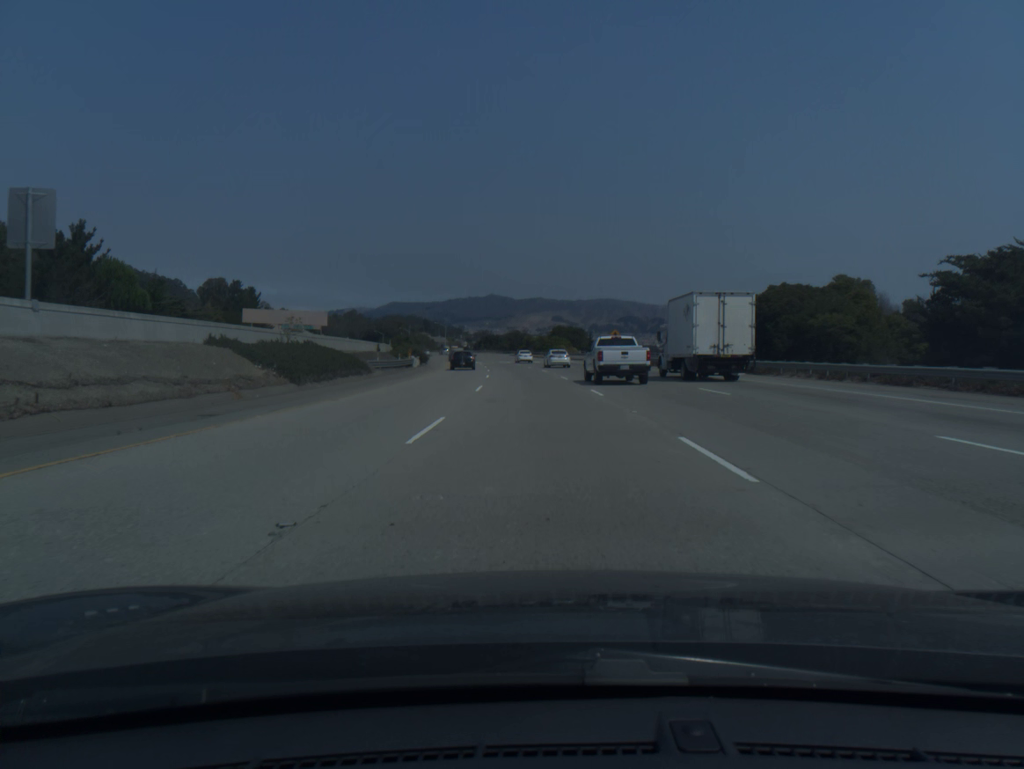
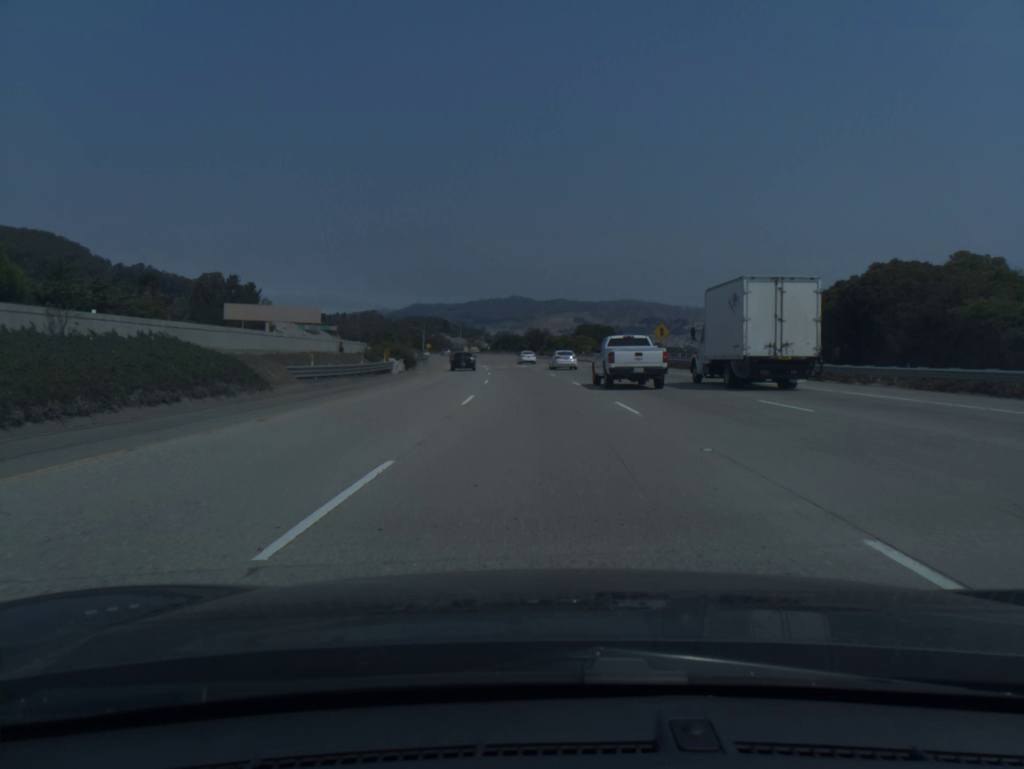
(-0.3, +20.7) m; -2°
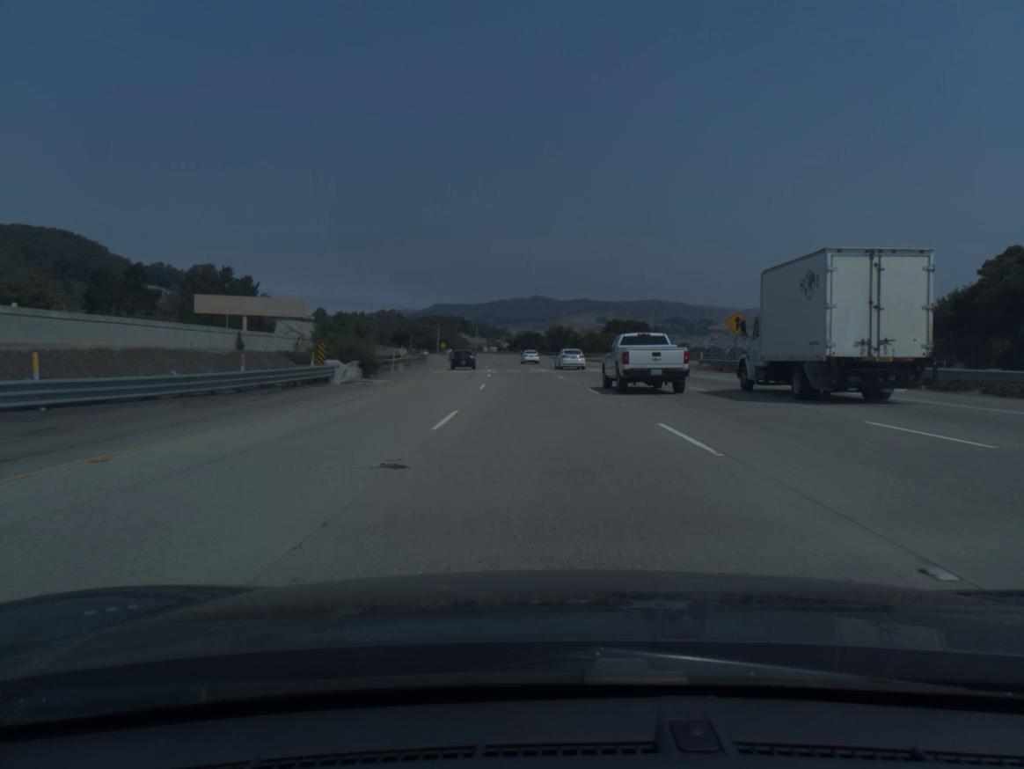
(-0.3, +20.7) m; -2°
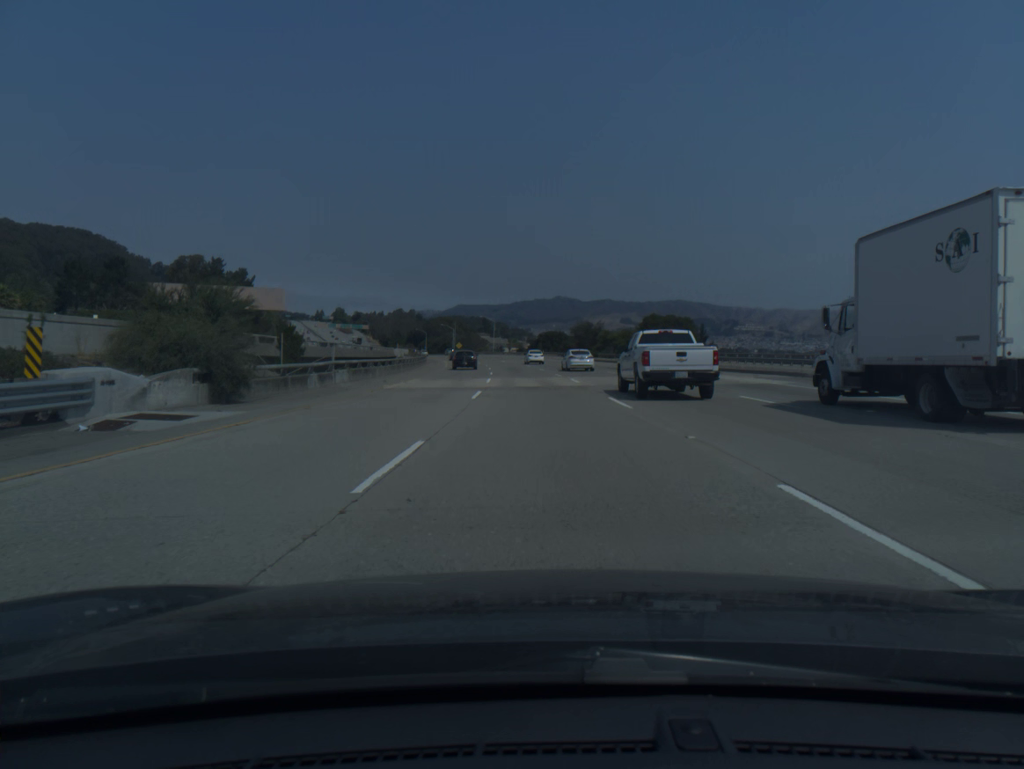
(-0.3, +20.7) m; -2°
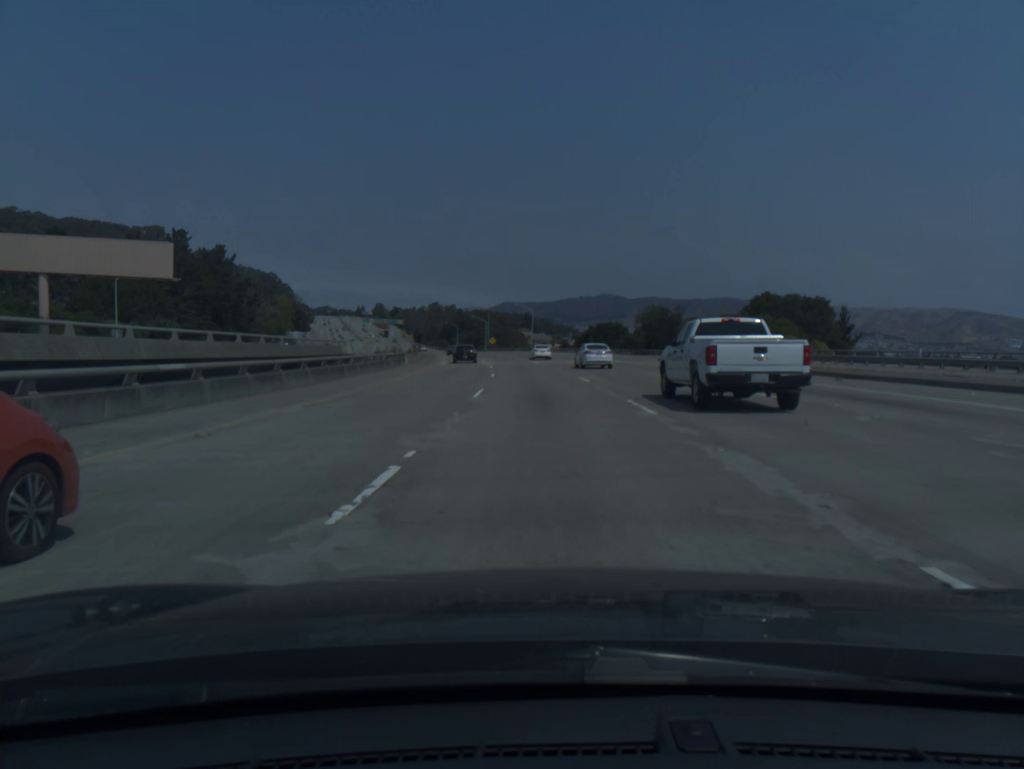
(-1.1, +41.3) m; -3°
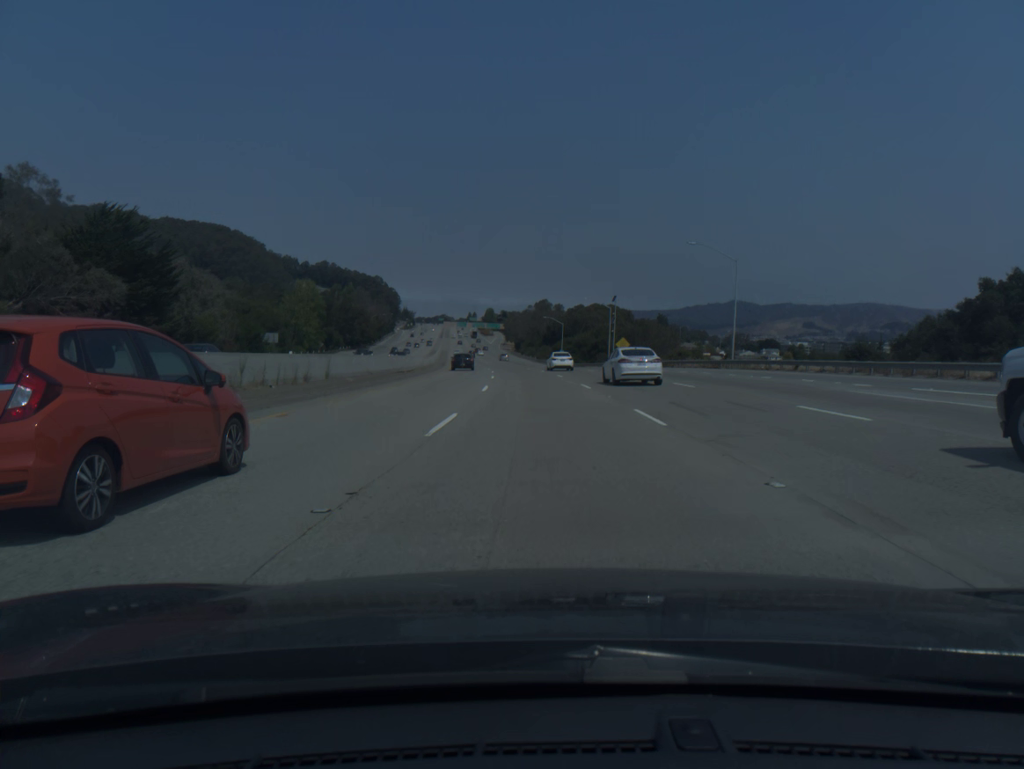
(-7.4, +102.6) m; -9°
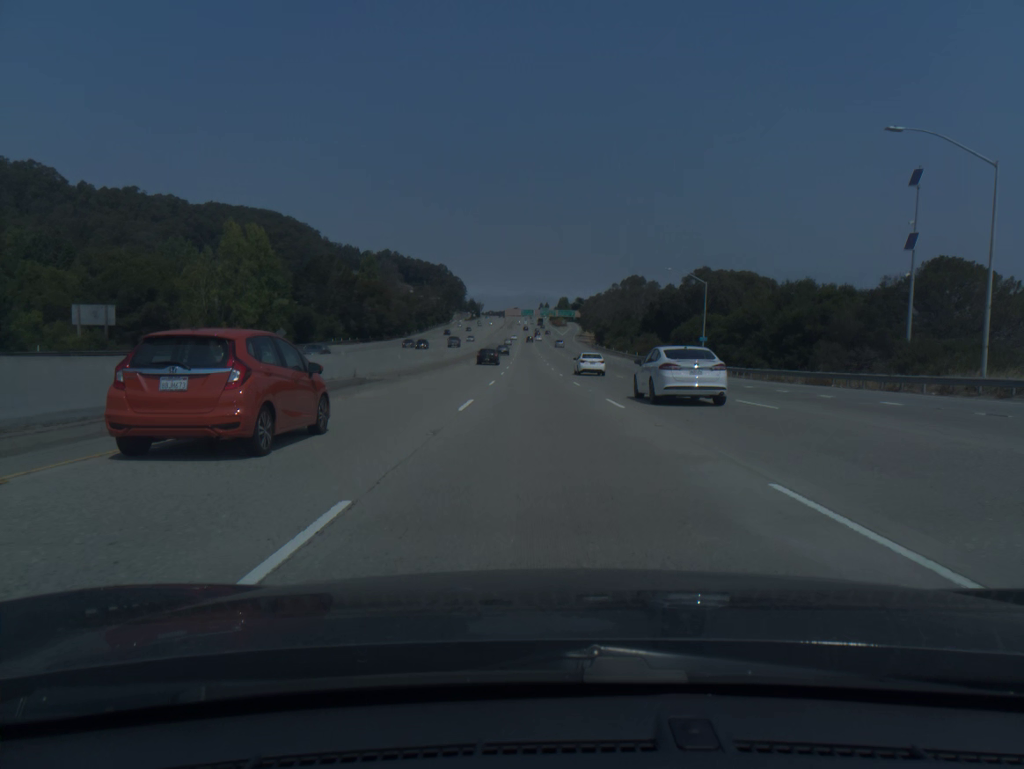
(-4.5, +82.0) m; -6°
